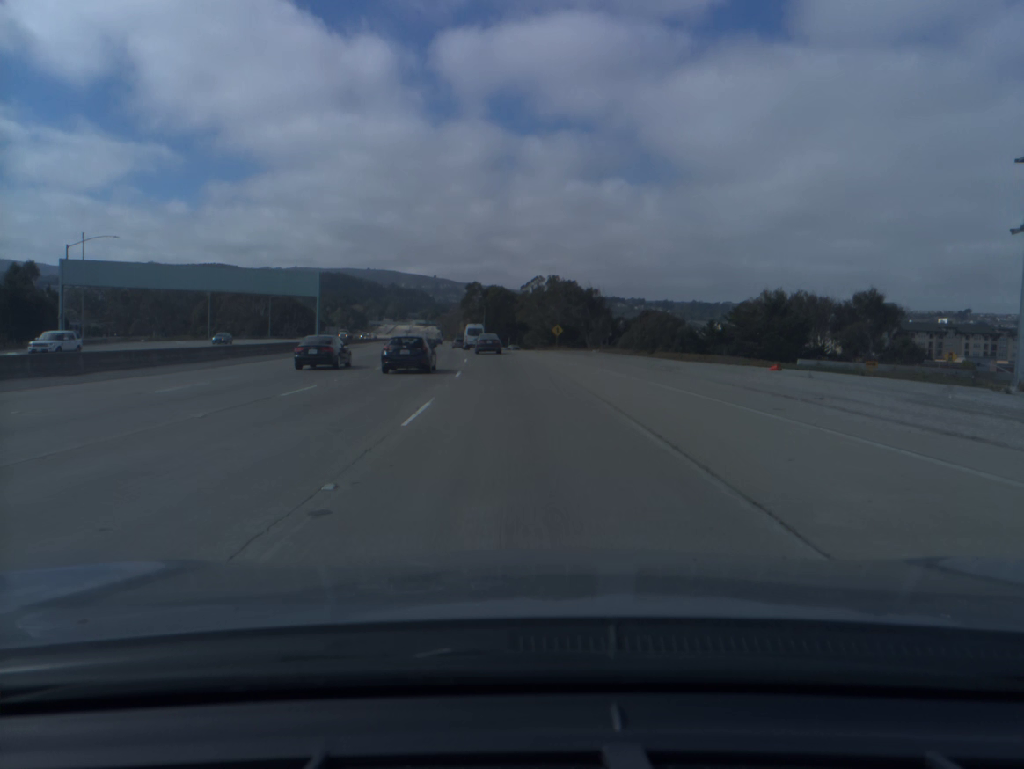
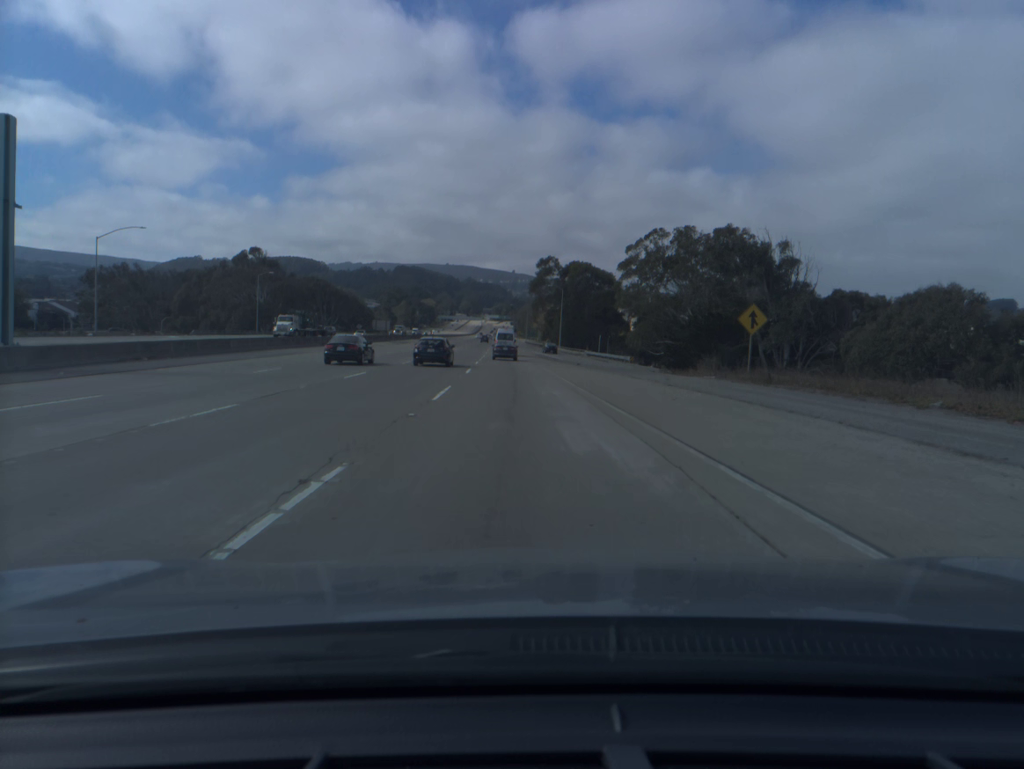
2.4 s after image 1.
(-3.2, +65.5) m; -6°
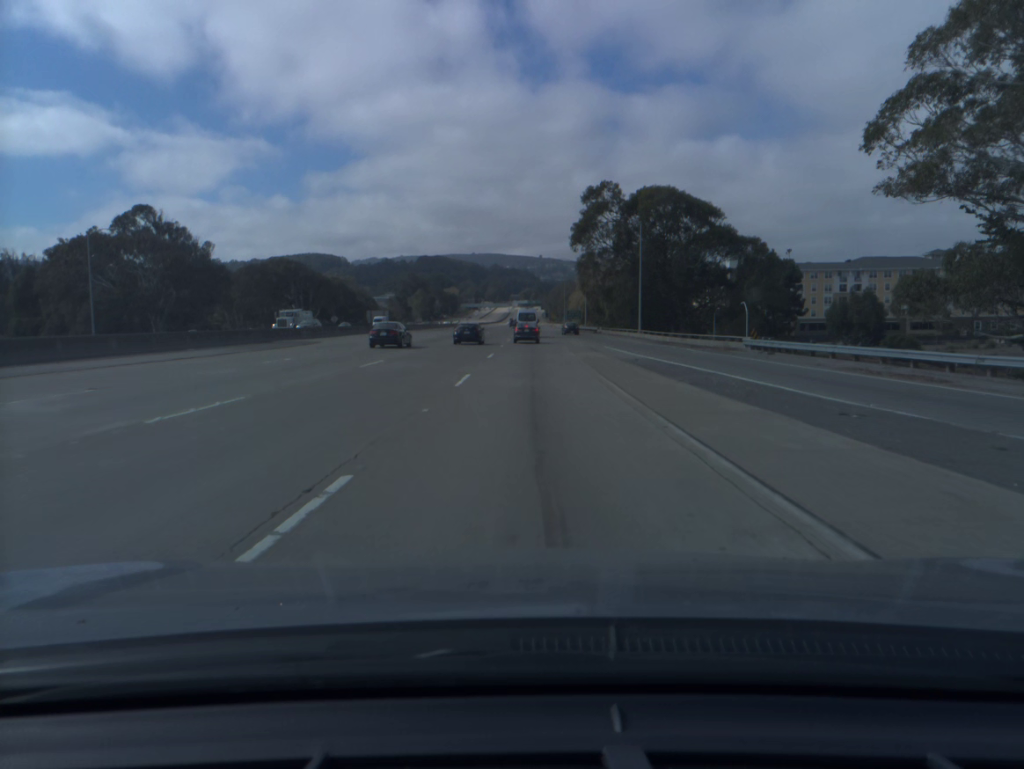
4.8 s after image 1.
(-1.8, +65.8) m; -2°
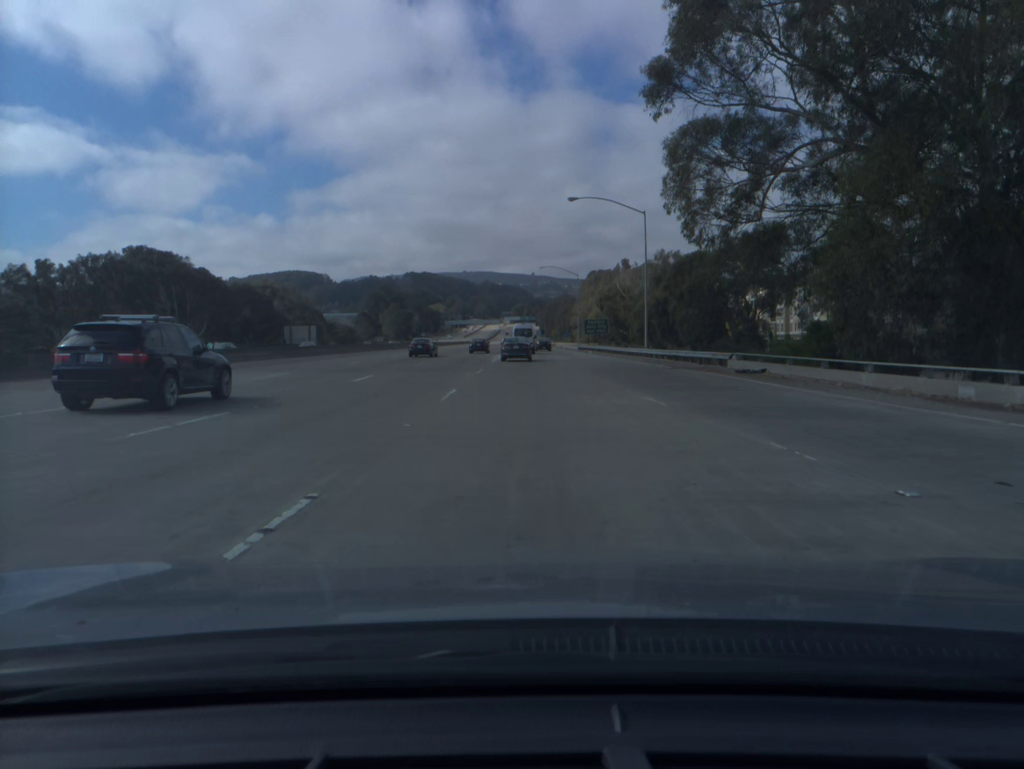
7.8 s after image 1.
(+0.3, +73.4) m; 0°
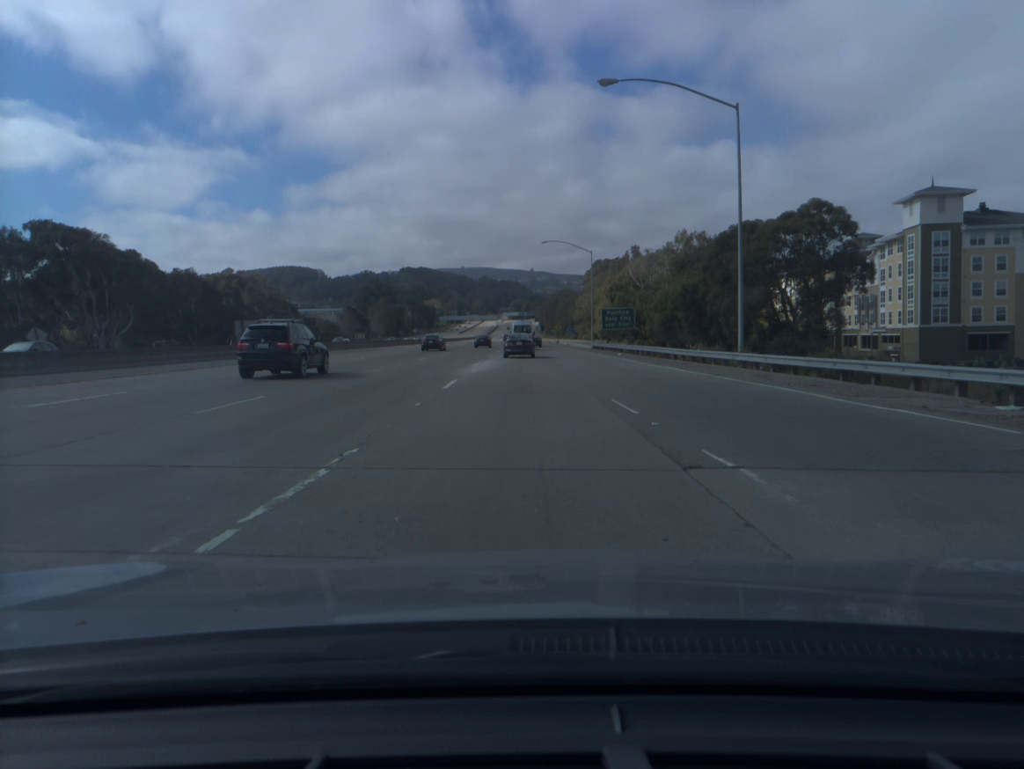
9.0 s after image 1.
(+0.1, +26.4) m; 0°
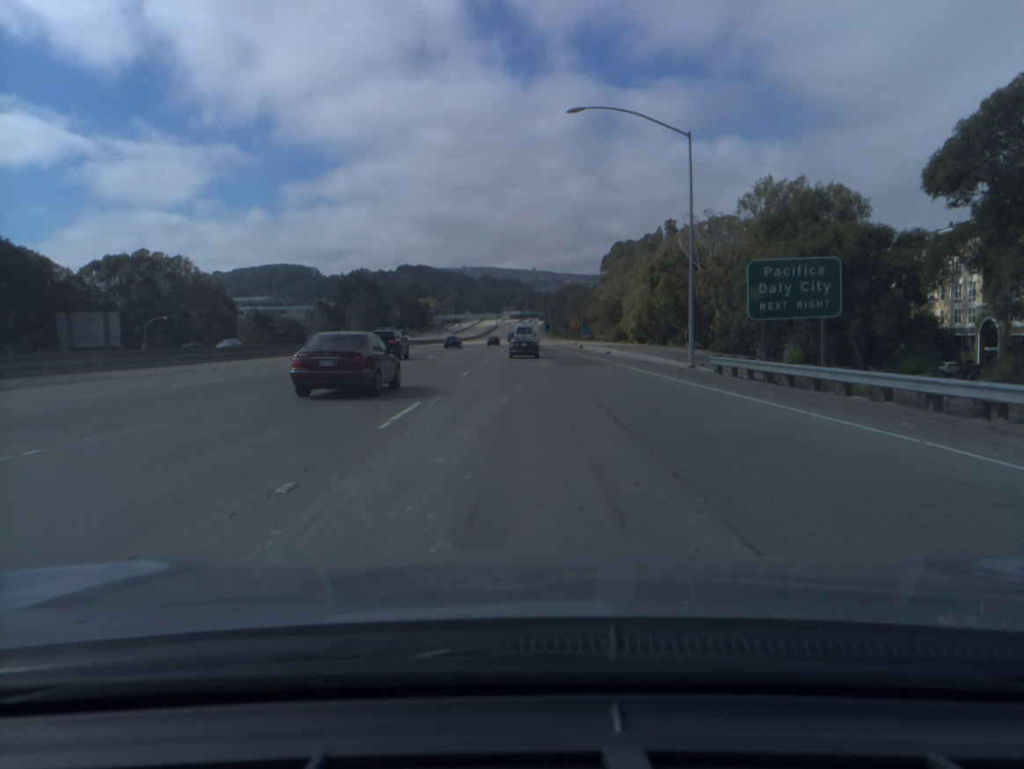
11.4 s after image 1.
(-0.2, +52.0) m; 0°
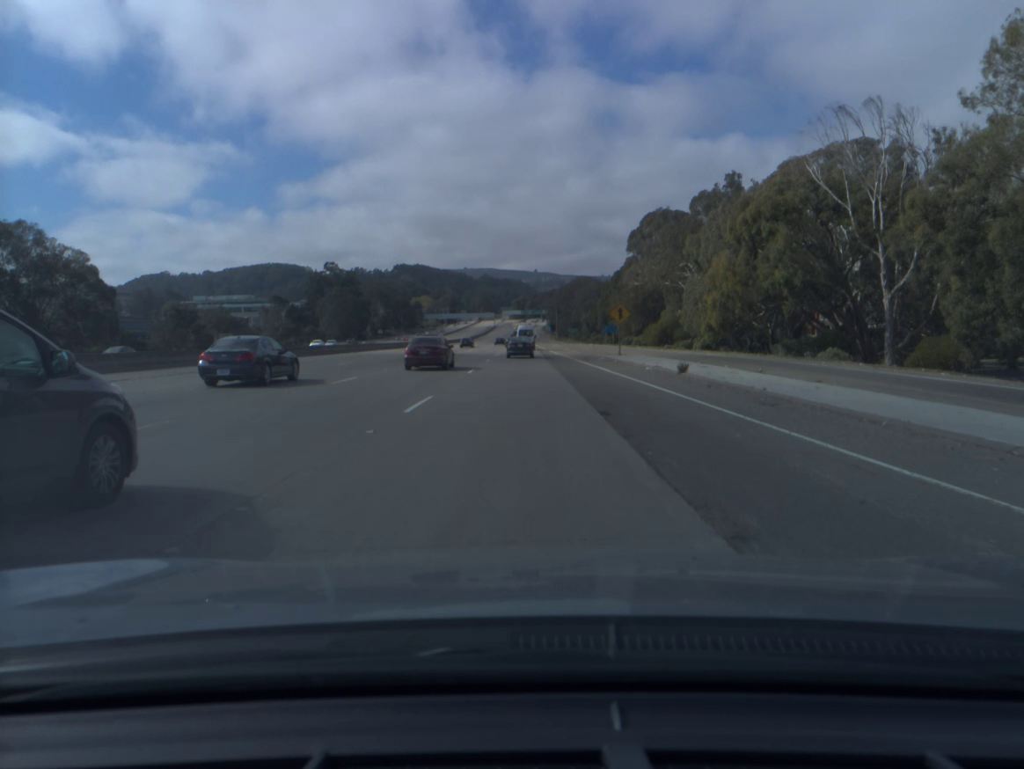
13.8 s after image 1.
(0.0, +53.7) m; 0°
